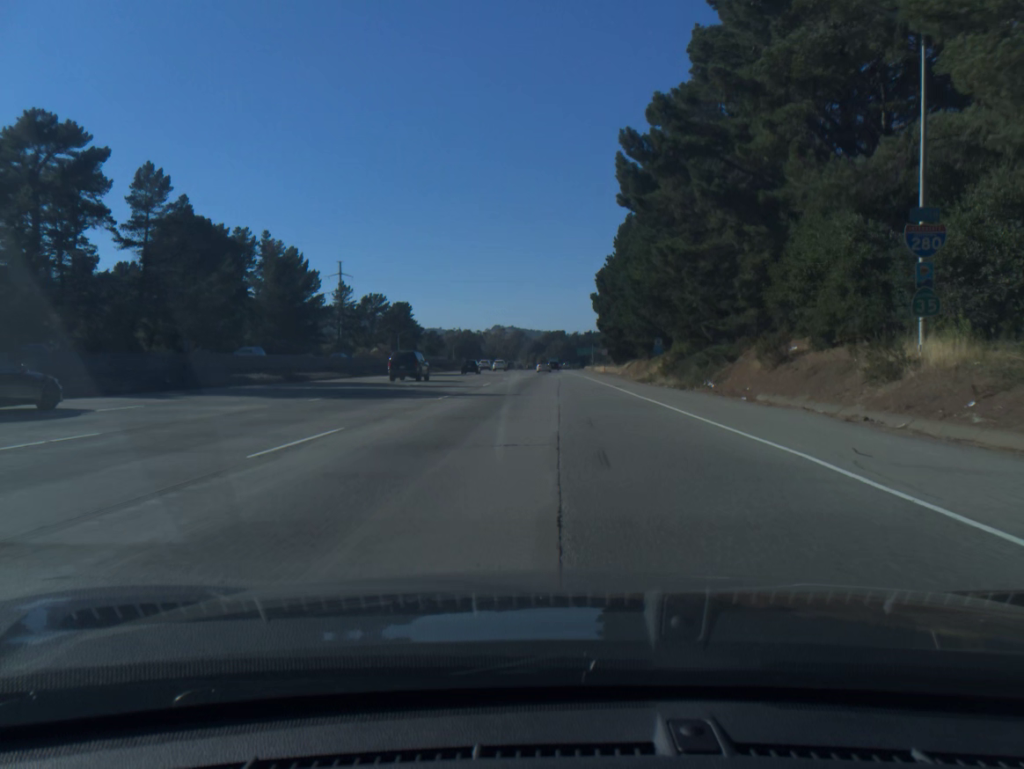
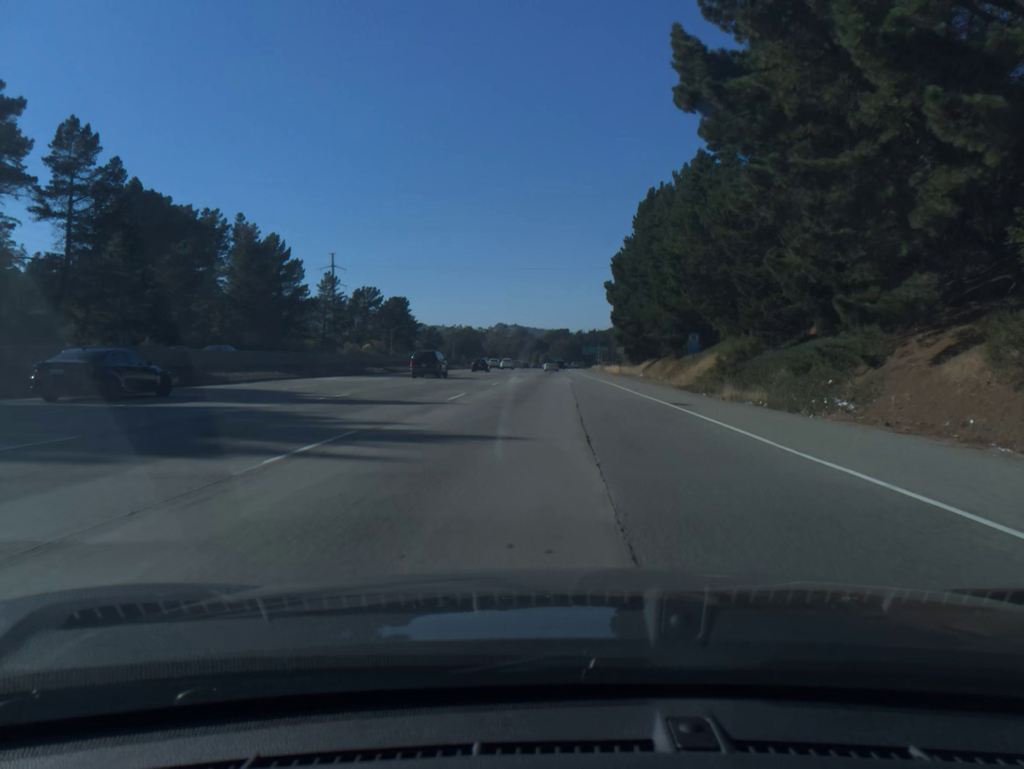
(0.0, +15.8) m; 0°
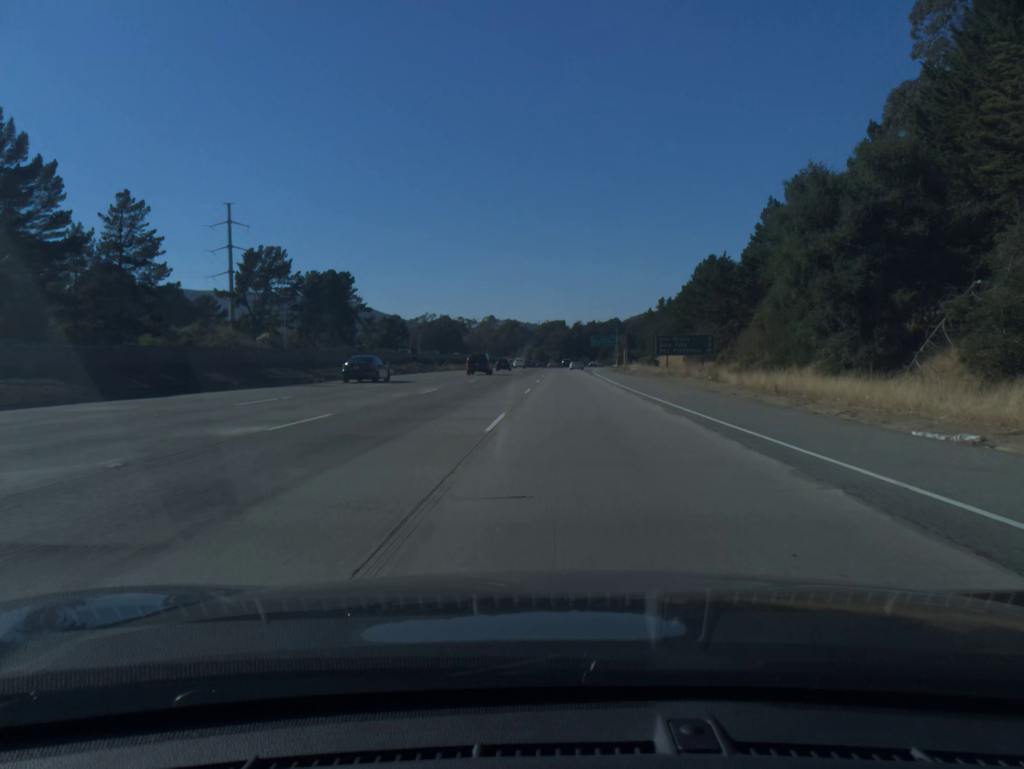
(+0.5, +82.0) m; +1°
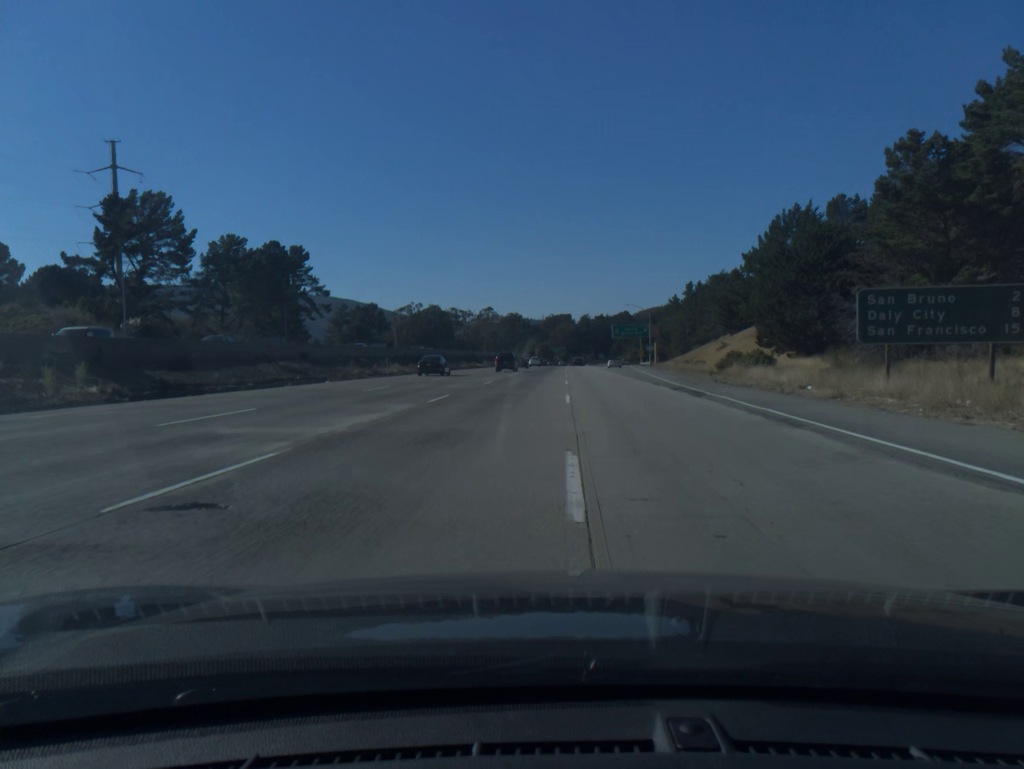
(-0.1, +51.0) m; 0°
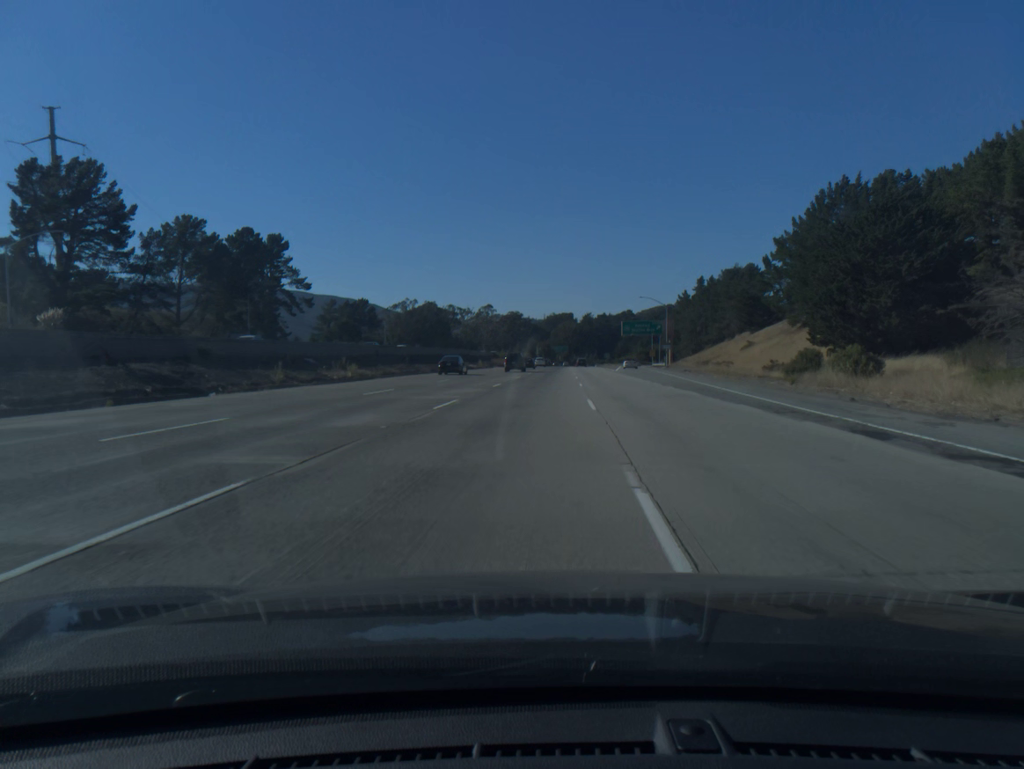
(0.0, +17.1) m; 0°
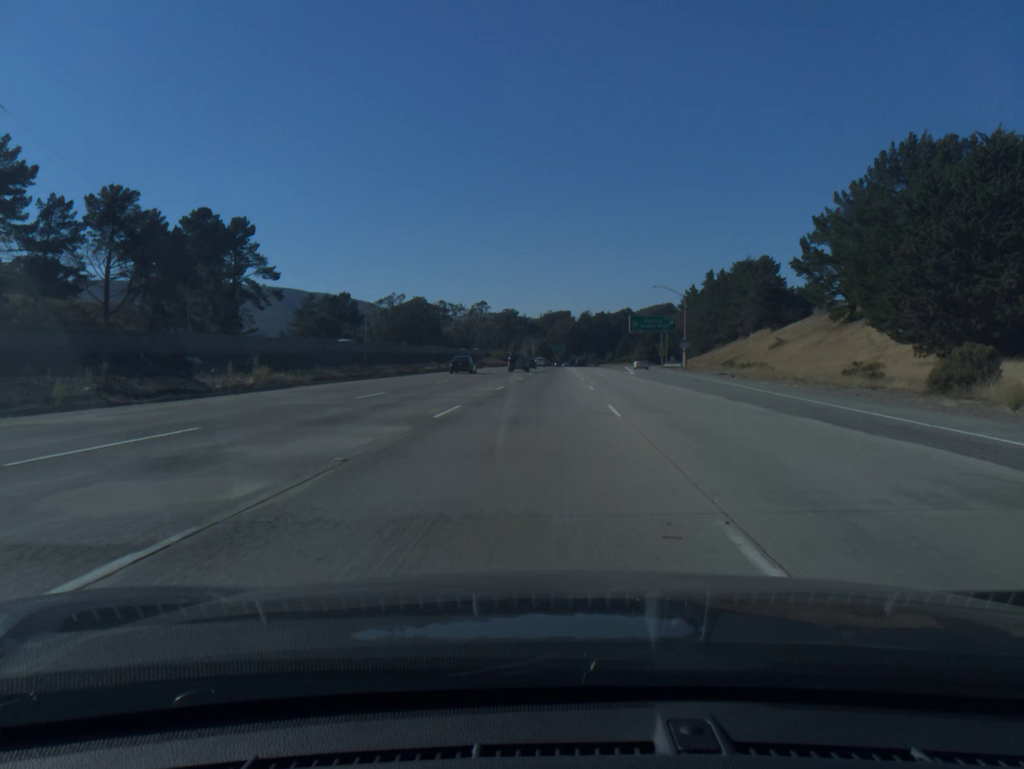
(0.0, +17.1) m; 0°
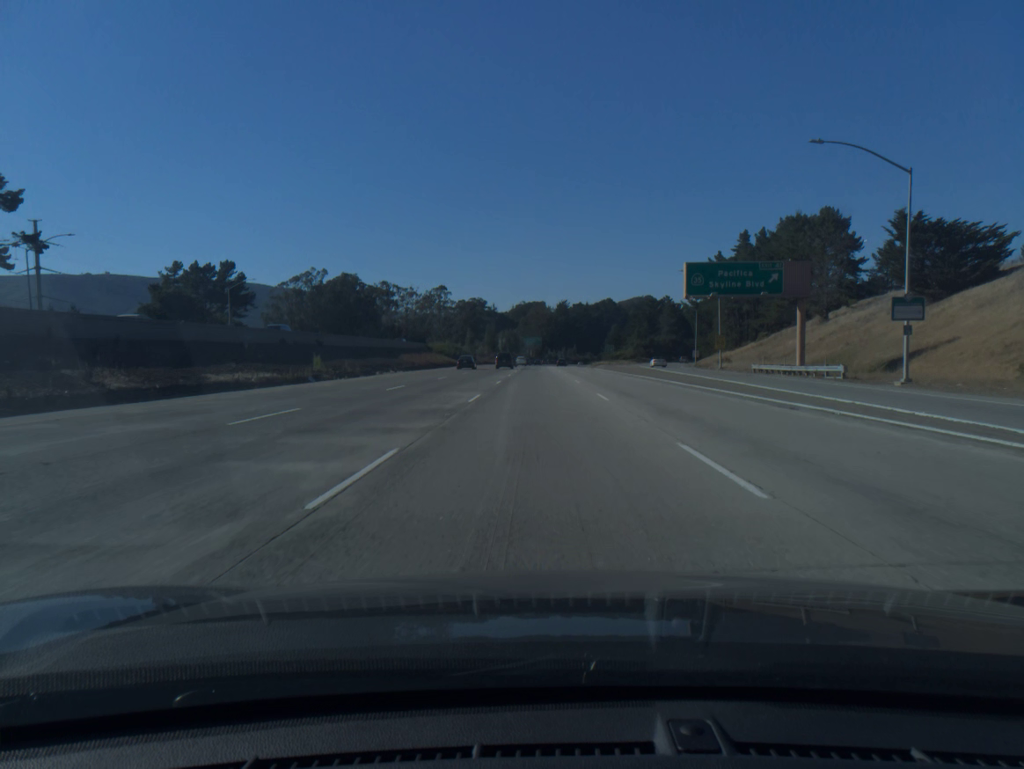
(+1.2, +68.0) m; +2°
